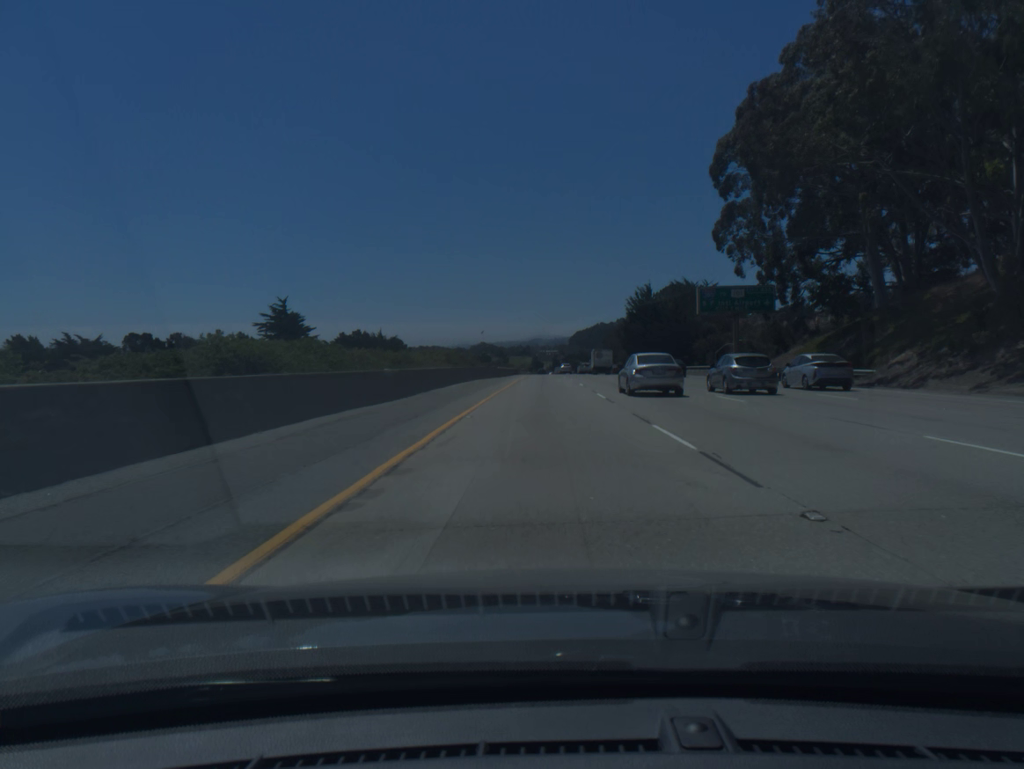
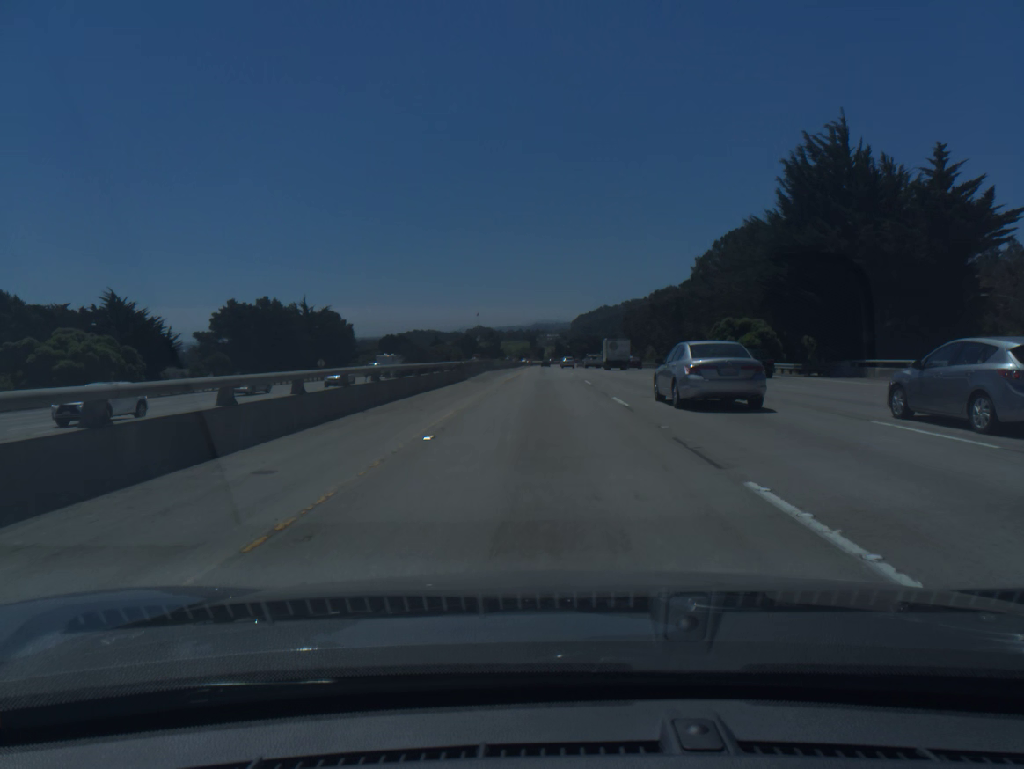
(+0.1, +84.0) m; 0°
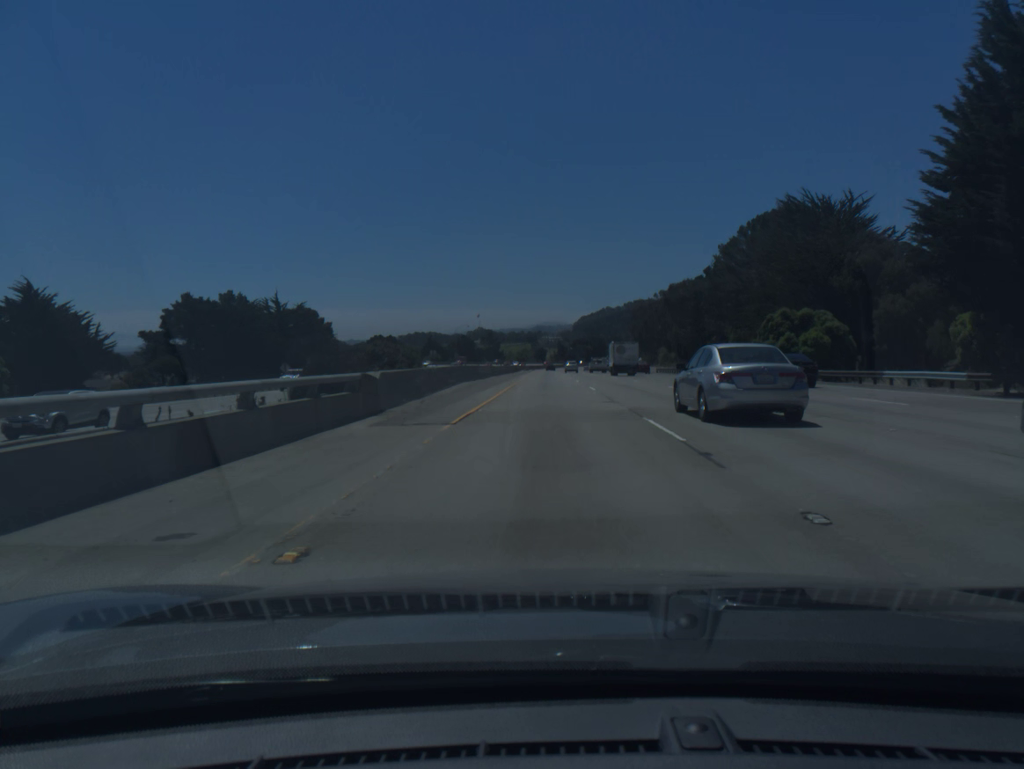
(0.0, +20.9) m; 0°
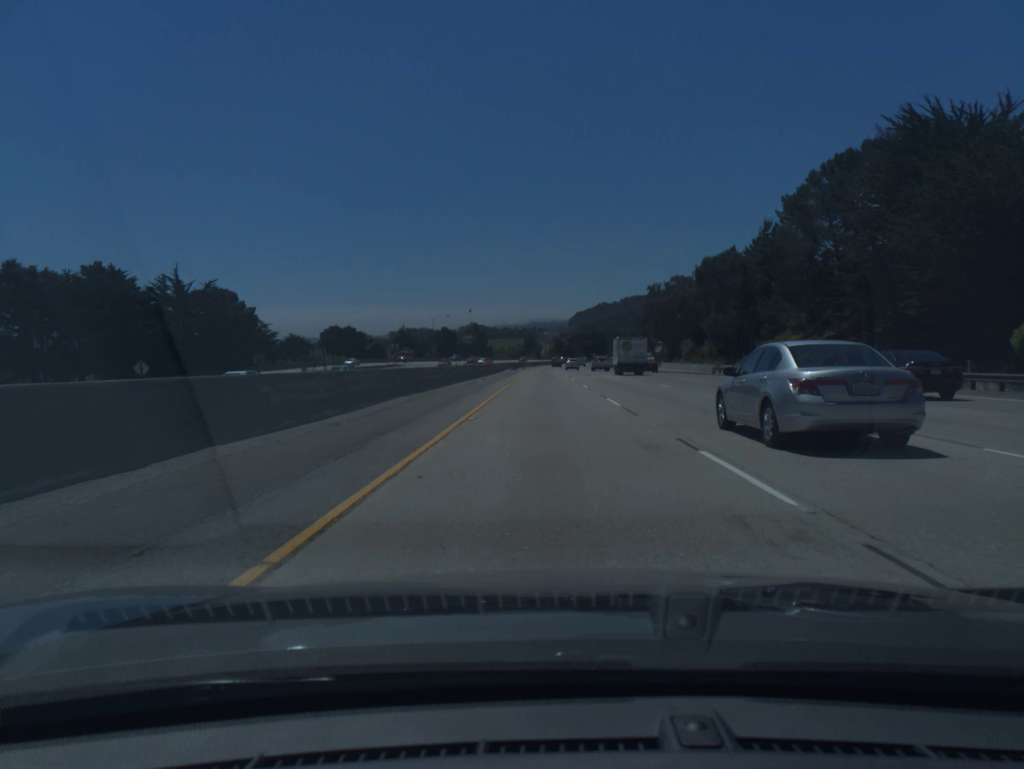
(+0.1, +41.9) m; 0°
